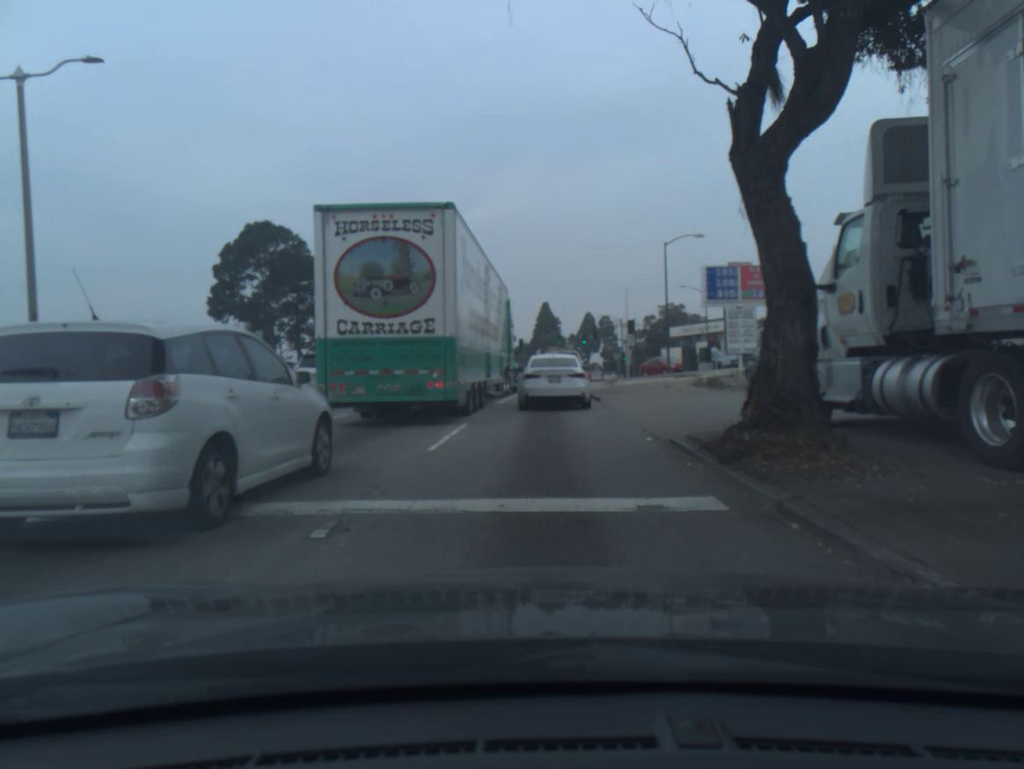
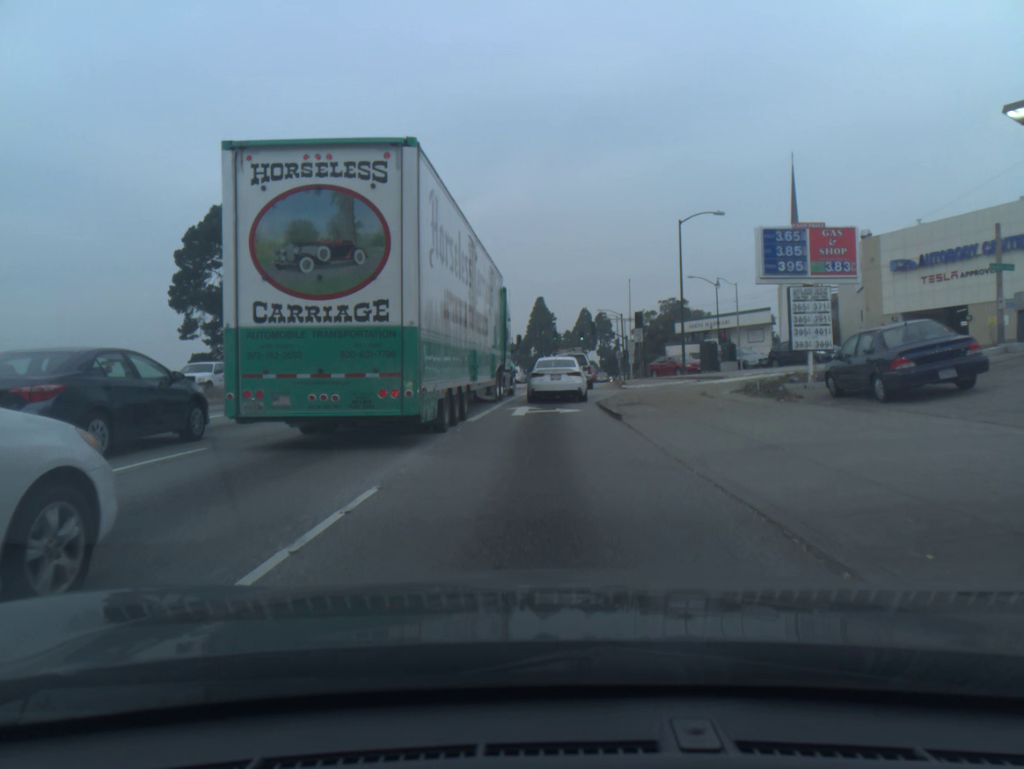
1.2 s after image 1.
(0.0, +7.5) m; 0°
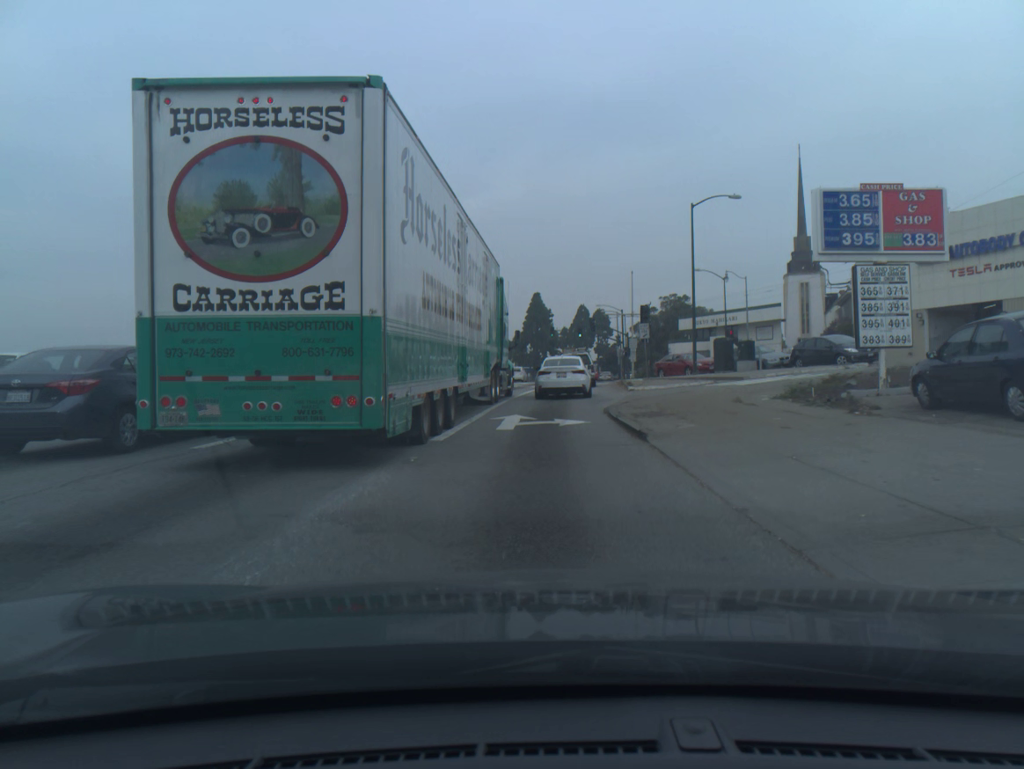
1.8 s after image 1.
(0.0, +4.4) m; 0°
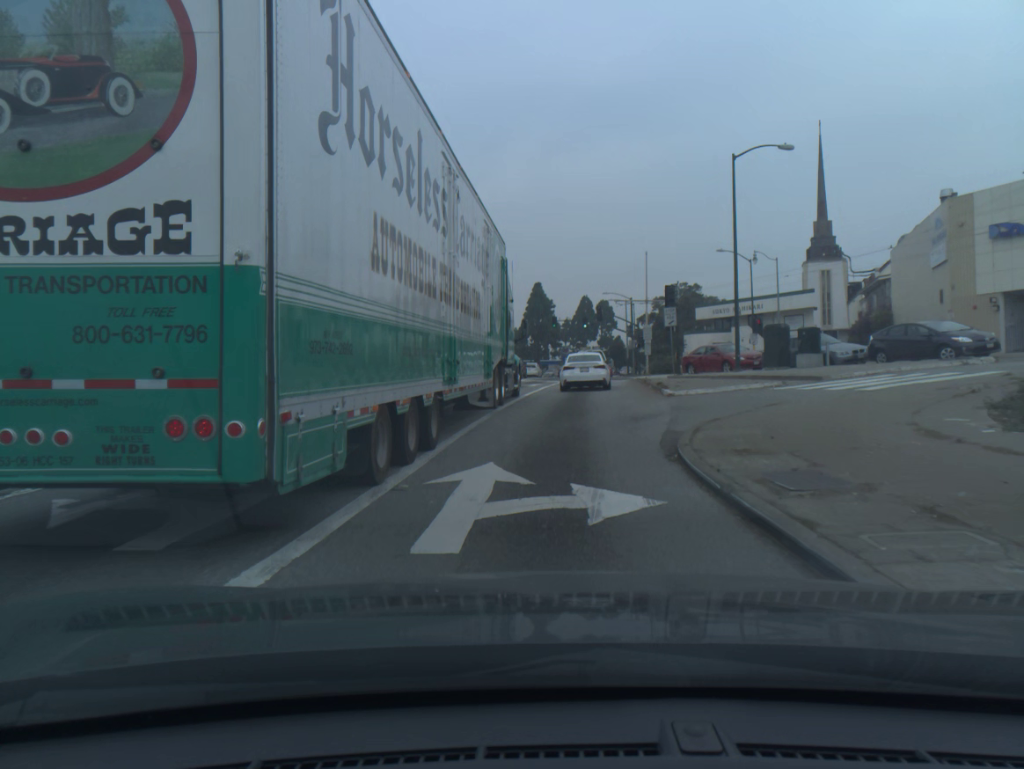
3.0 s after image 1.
(0.0, +9.1) m; 0°
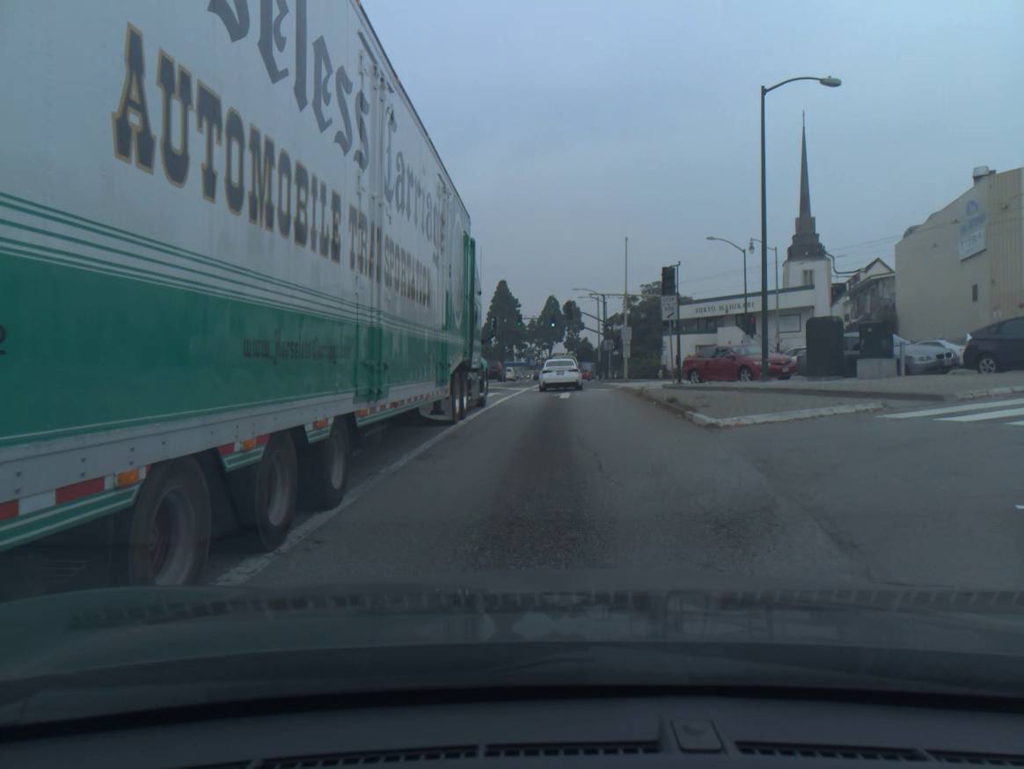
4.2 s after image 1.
(+0.2, +9.2) m; +3°
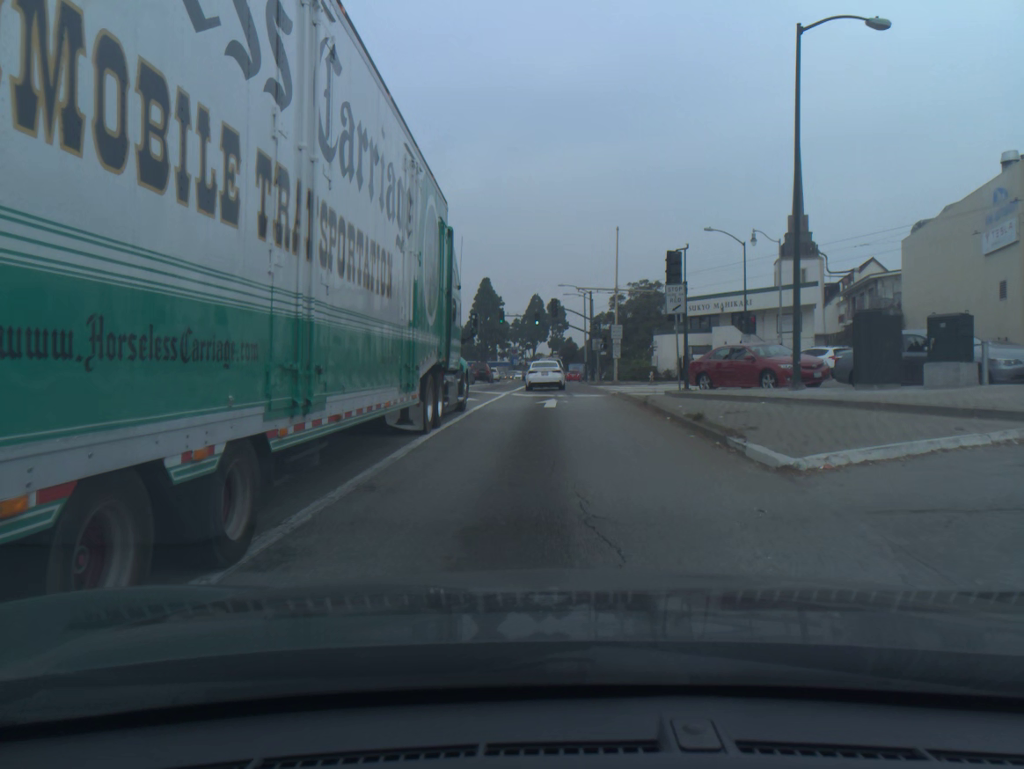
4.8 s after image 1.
(+0.1, +4.9) m; +1°
